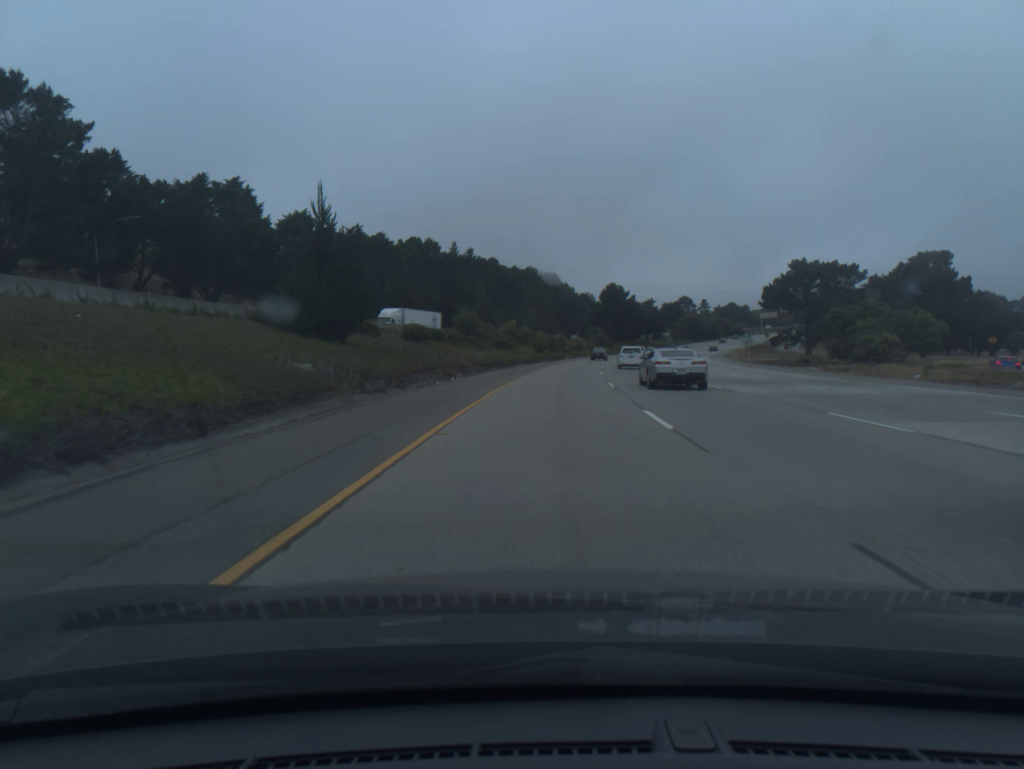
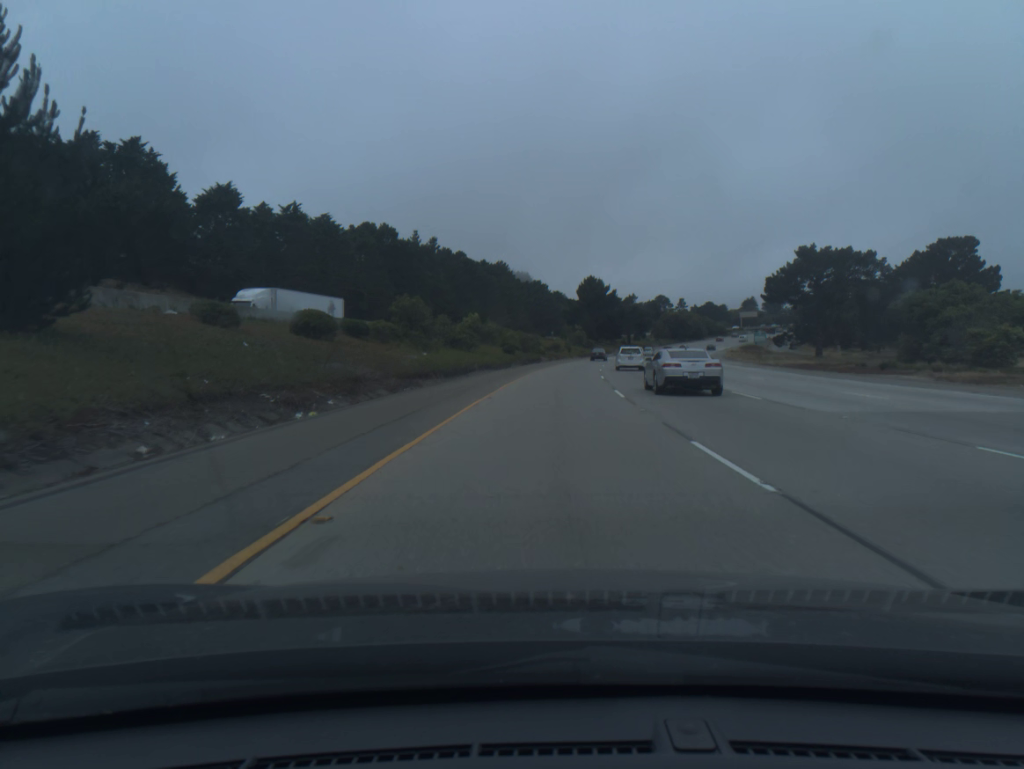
(+0.4, +20.5) m; +2°
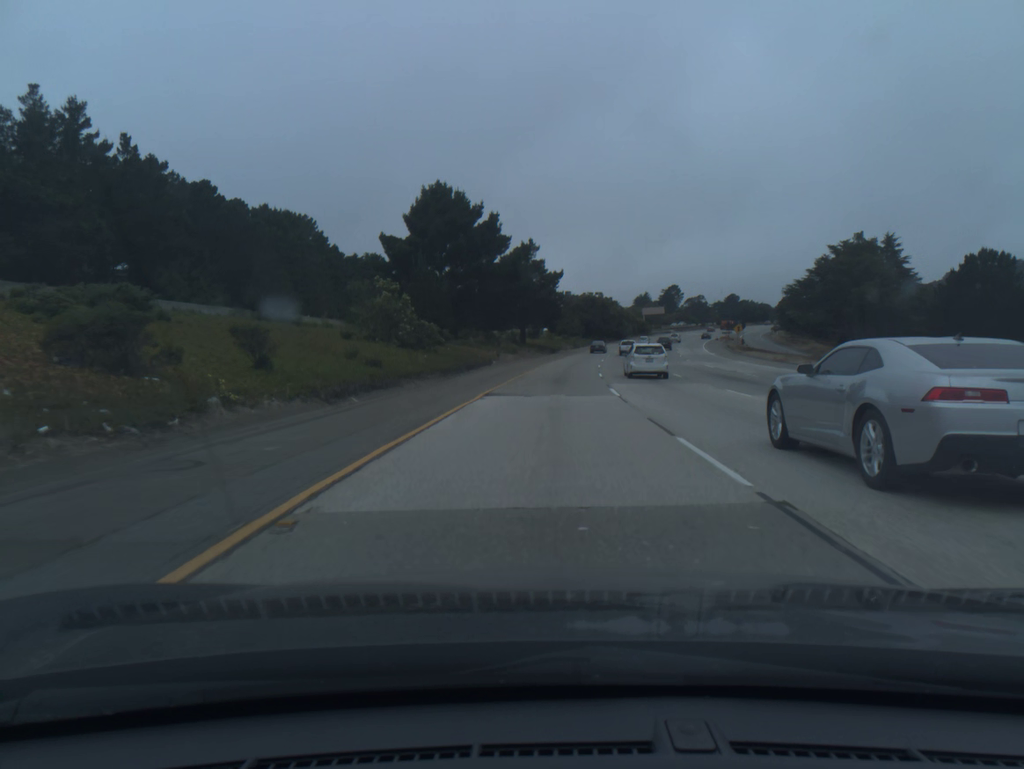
(+8.6, +102.0) m; +10°
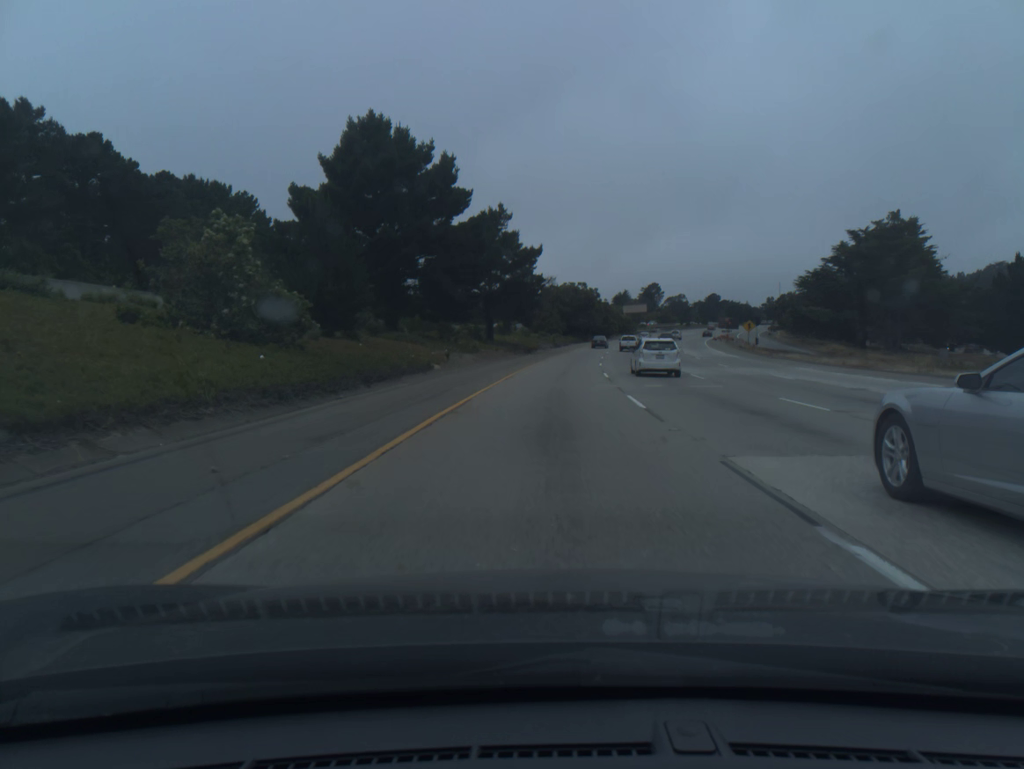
(+0.3, +20.5) m; +2°
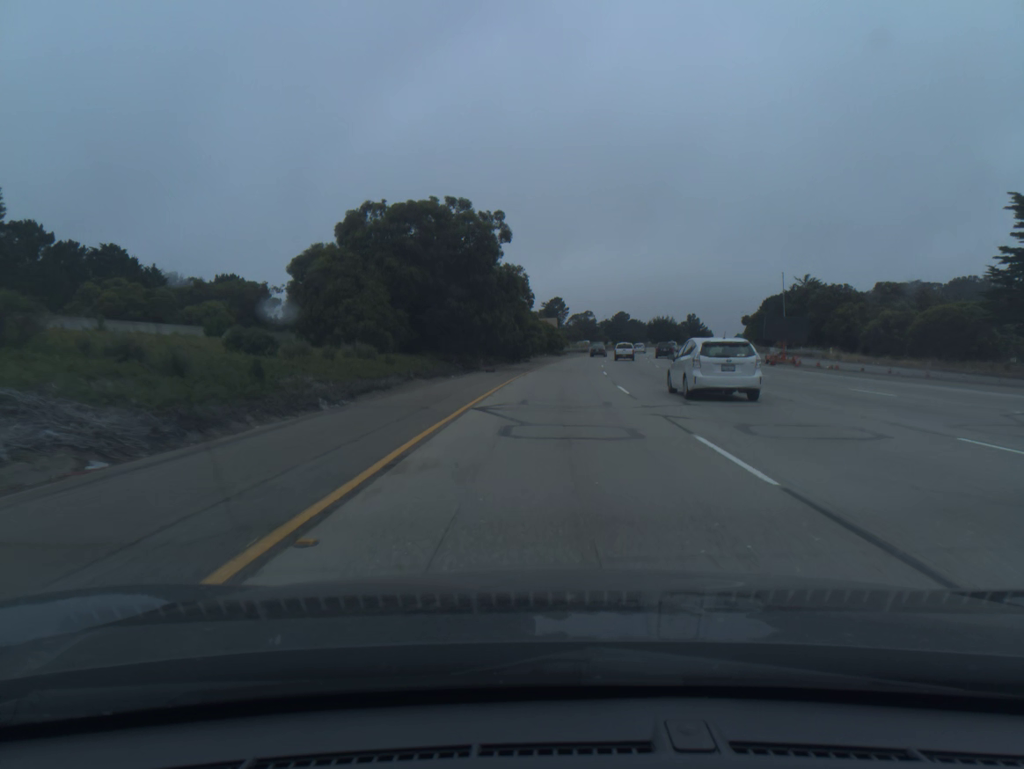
(+5.6, +81.7) m; +8°
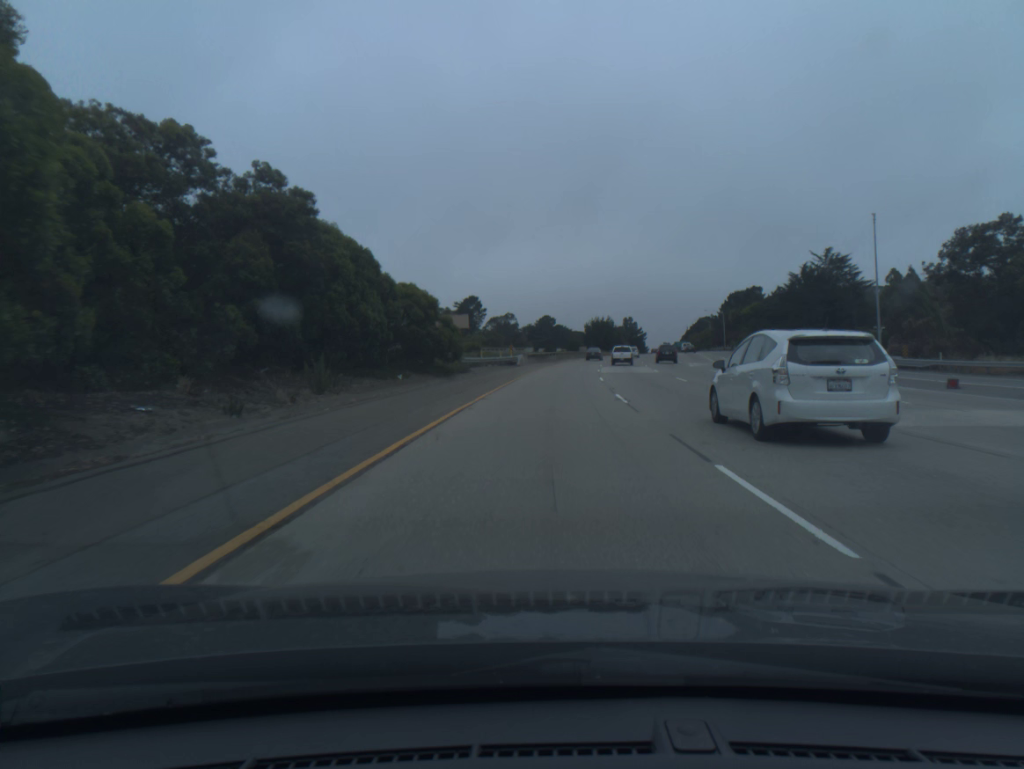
(+3.3, +60.9) m; +6°
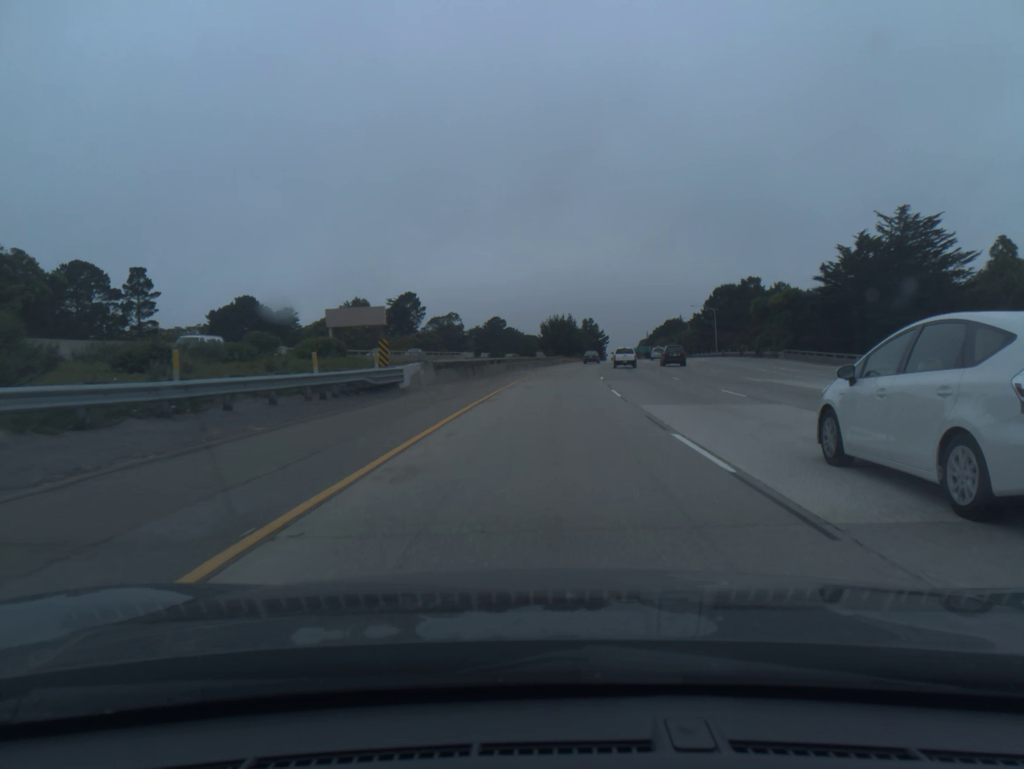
(+1.2, +40.6) m; +4°
